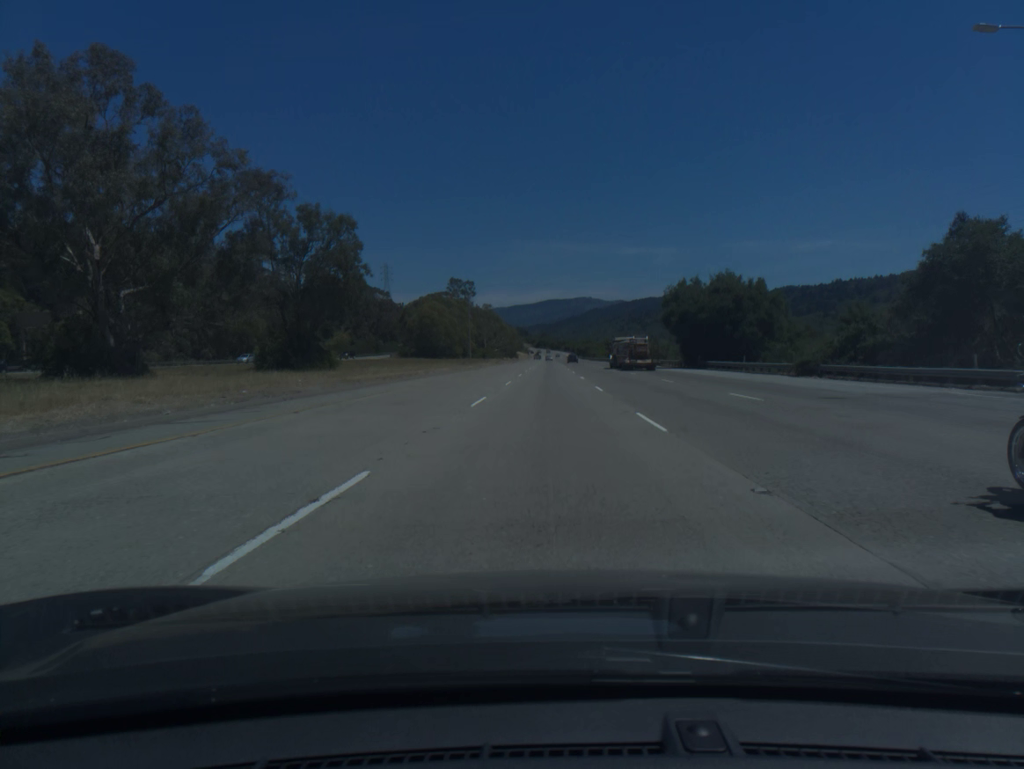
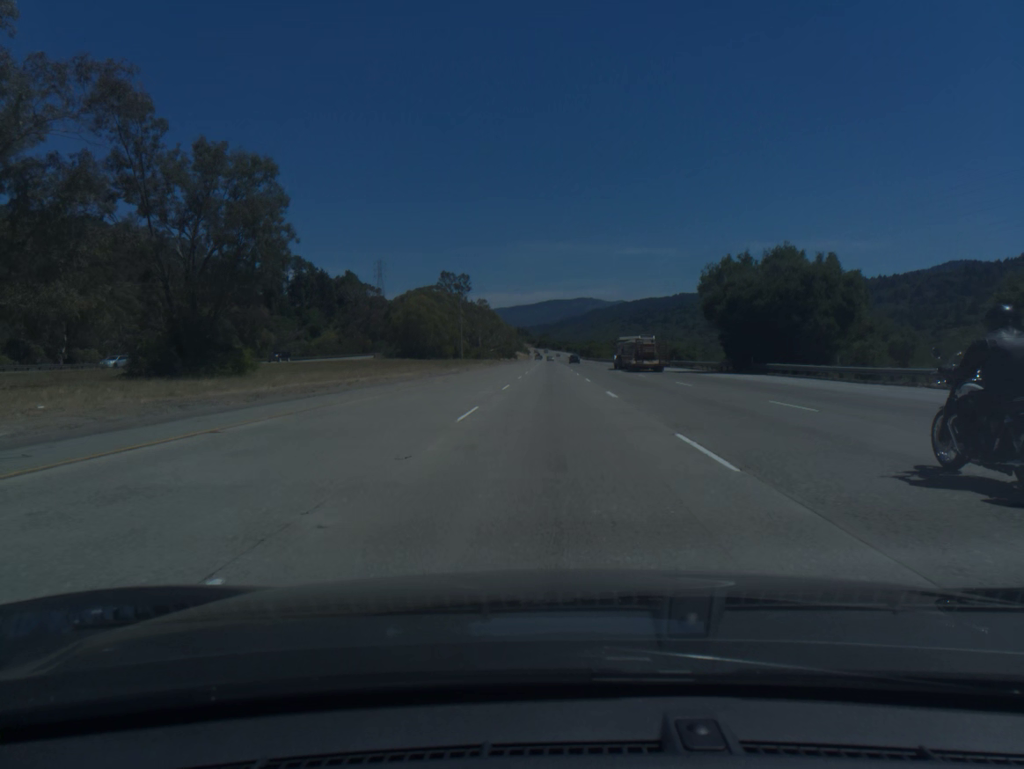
(0.0, +18.5) m; 0°
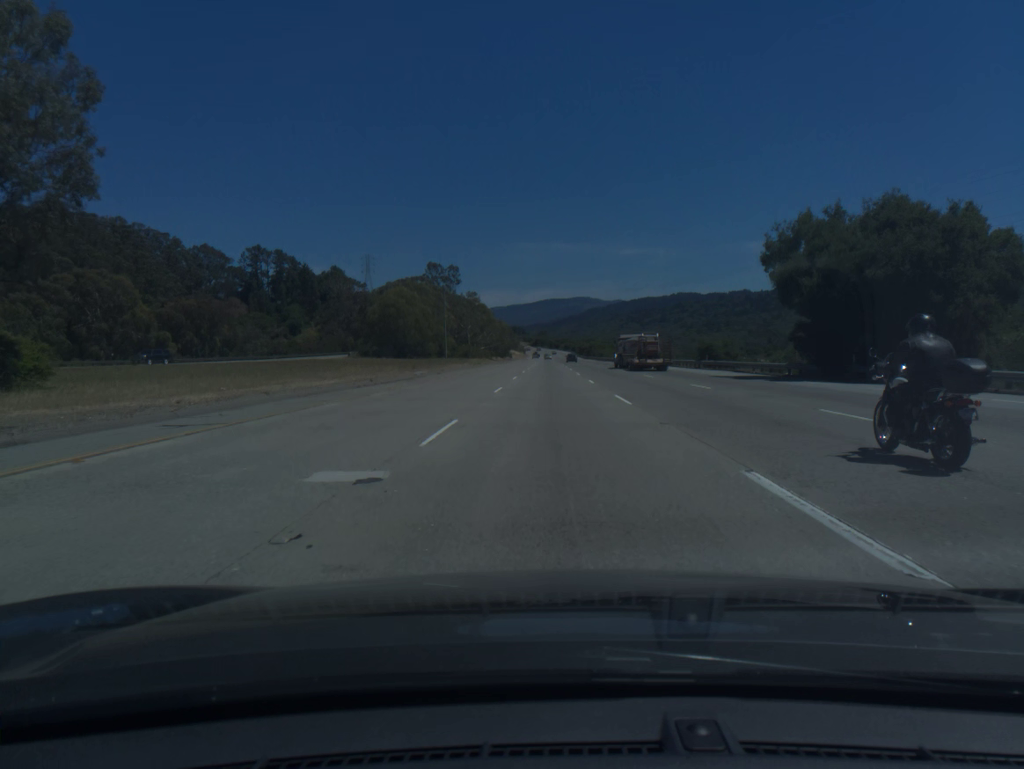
(0.0, +18.6) m; 0°
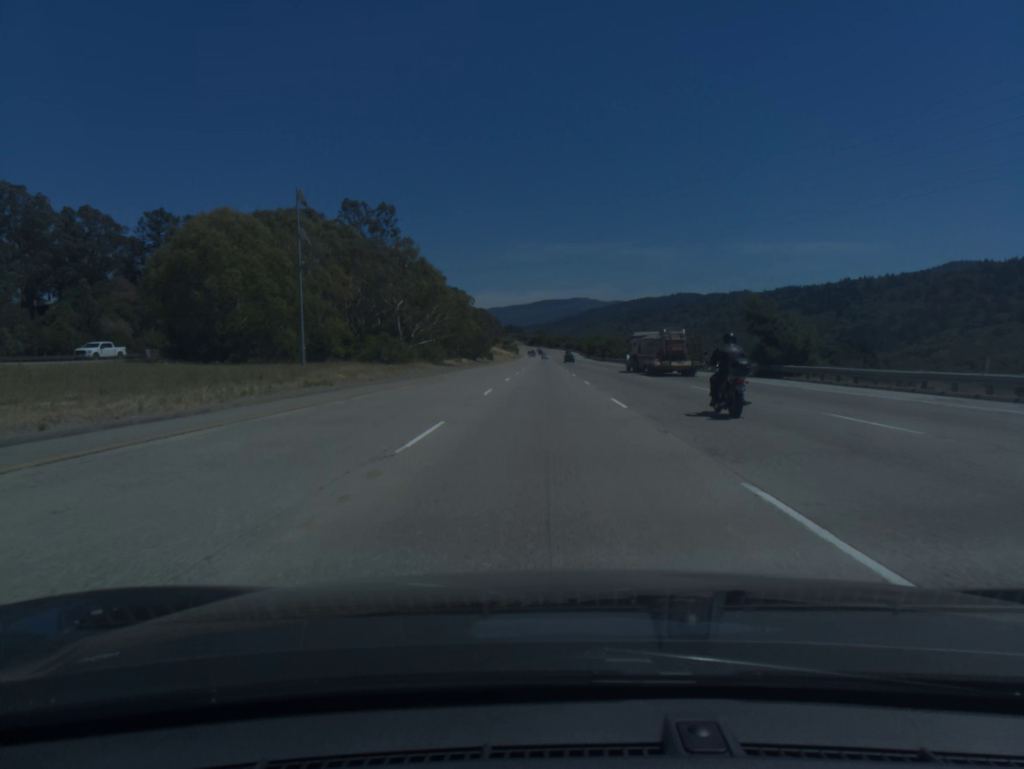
(+0.3, +74.2) m; 0°
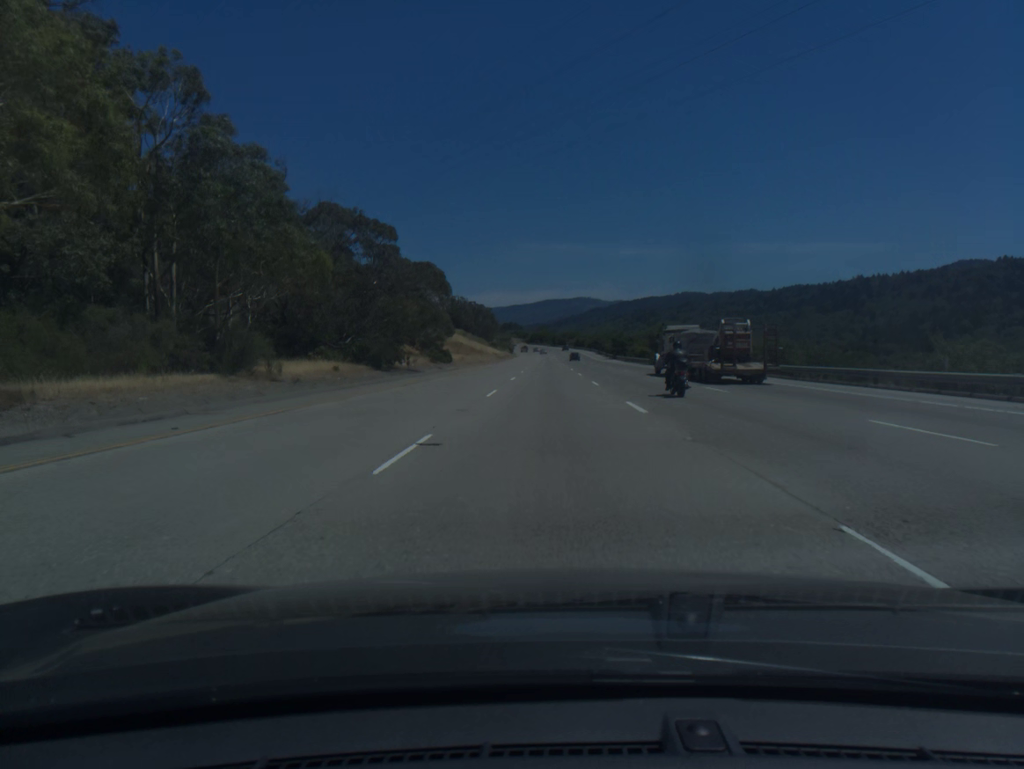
(-0.2, +74.2) m; 0°
